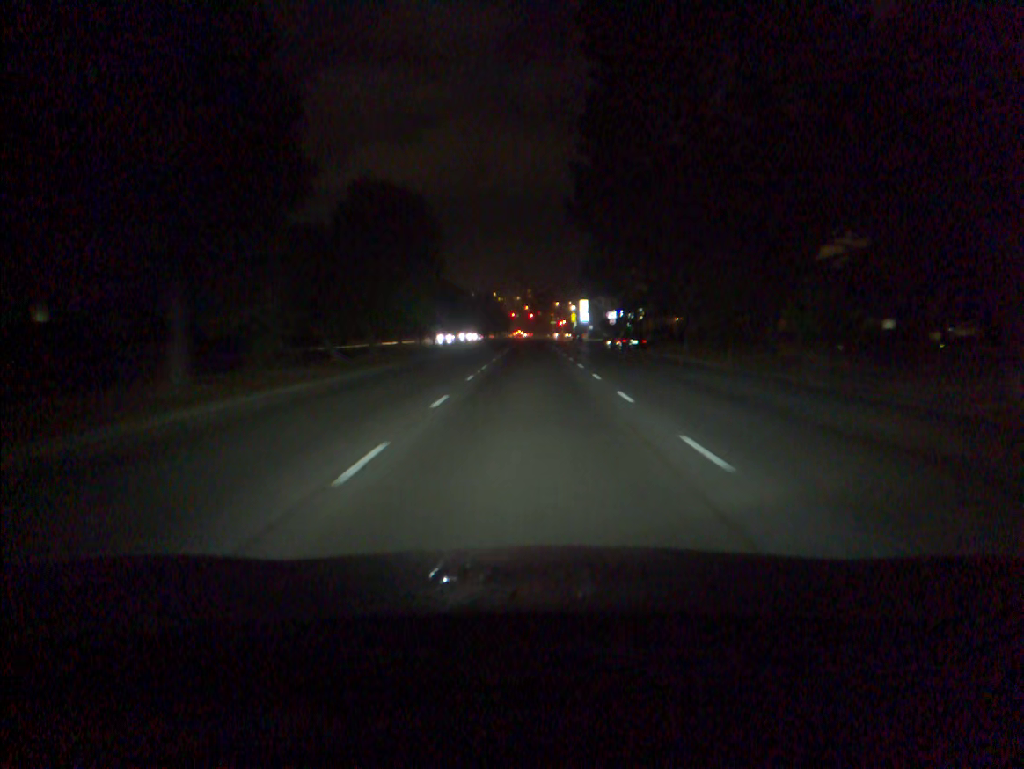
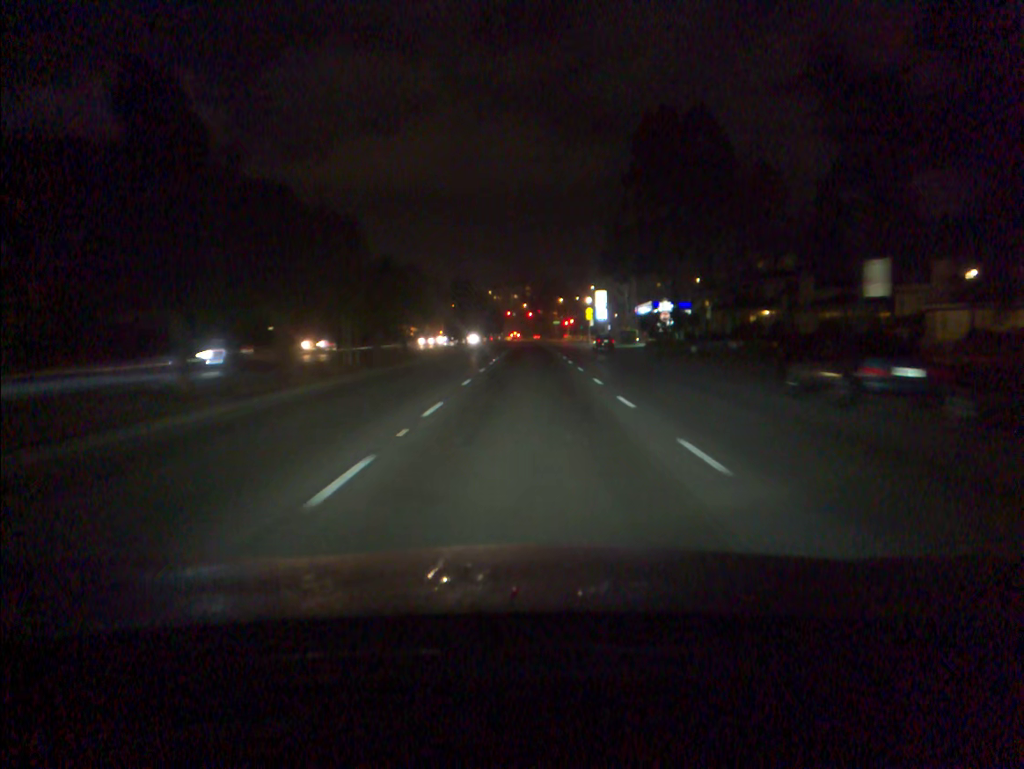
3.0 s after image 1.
(+0.1, +44.0) m; 0°
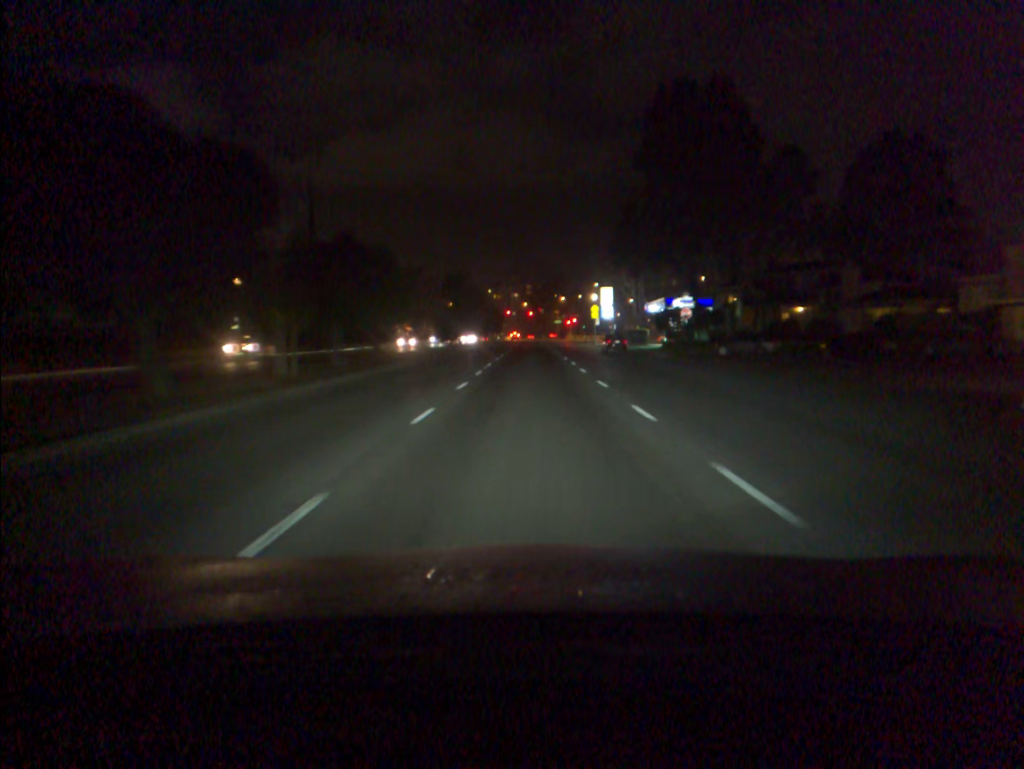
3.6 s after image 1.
(0.0, +8.8) m; 0°
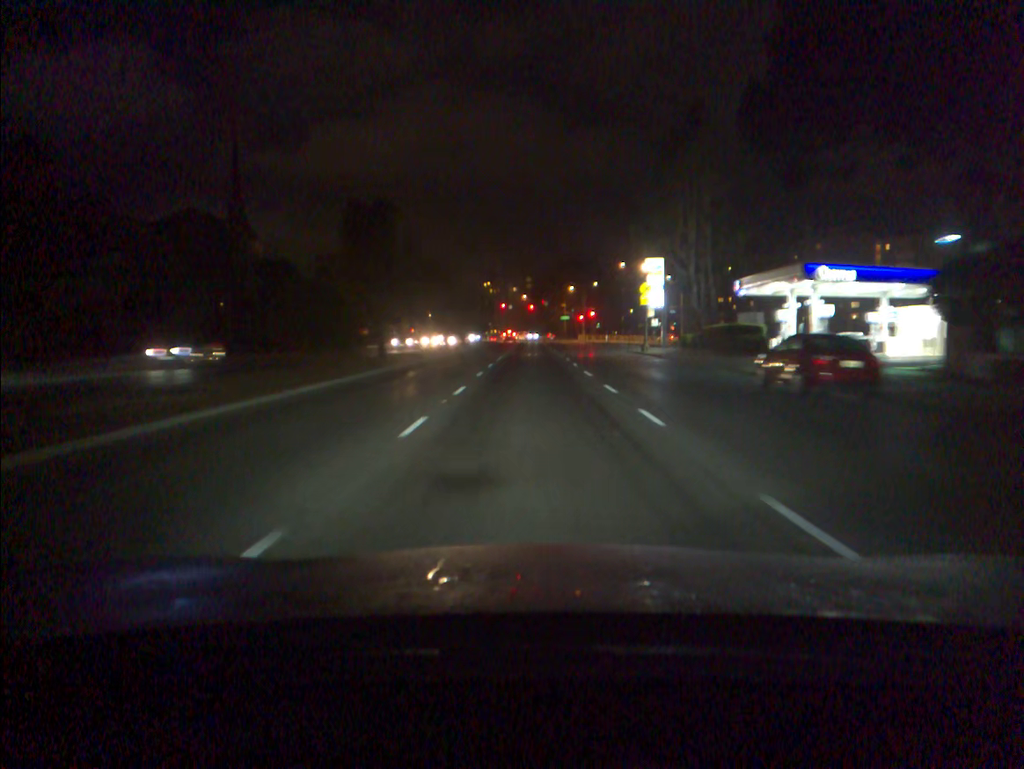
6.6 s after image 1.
(0.0, +44.6) m; 0°
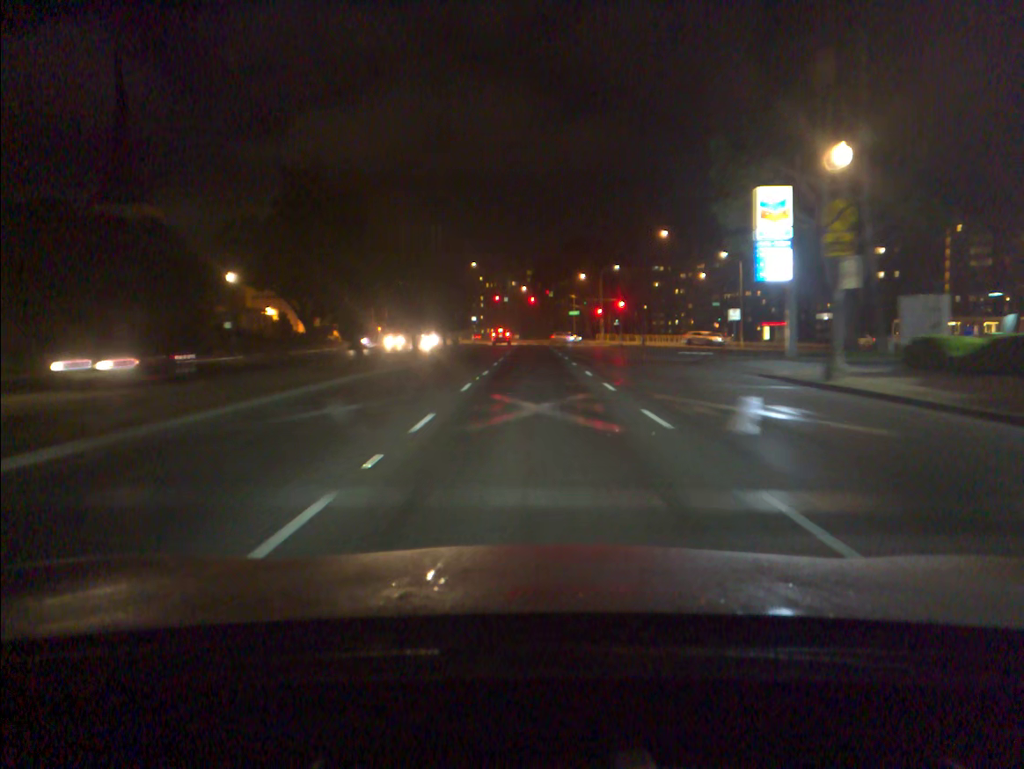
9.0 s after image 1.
(0.0, +36.0) m; 0°
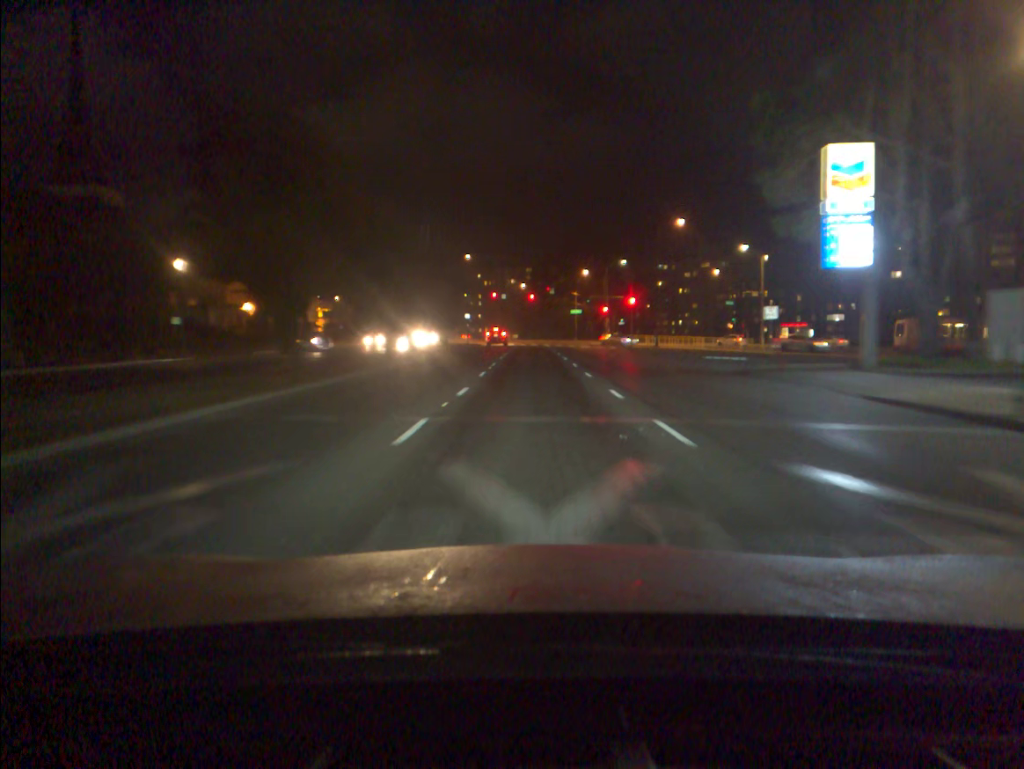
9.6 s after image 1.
(0.0, +8.9) m; 0°
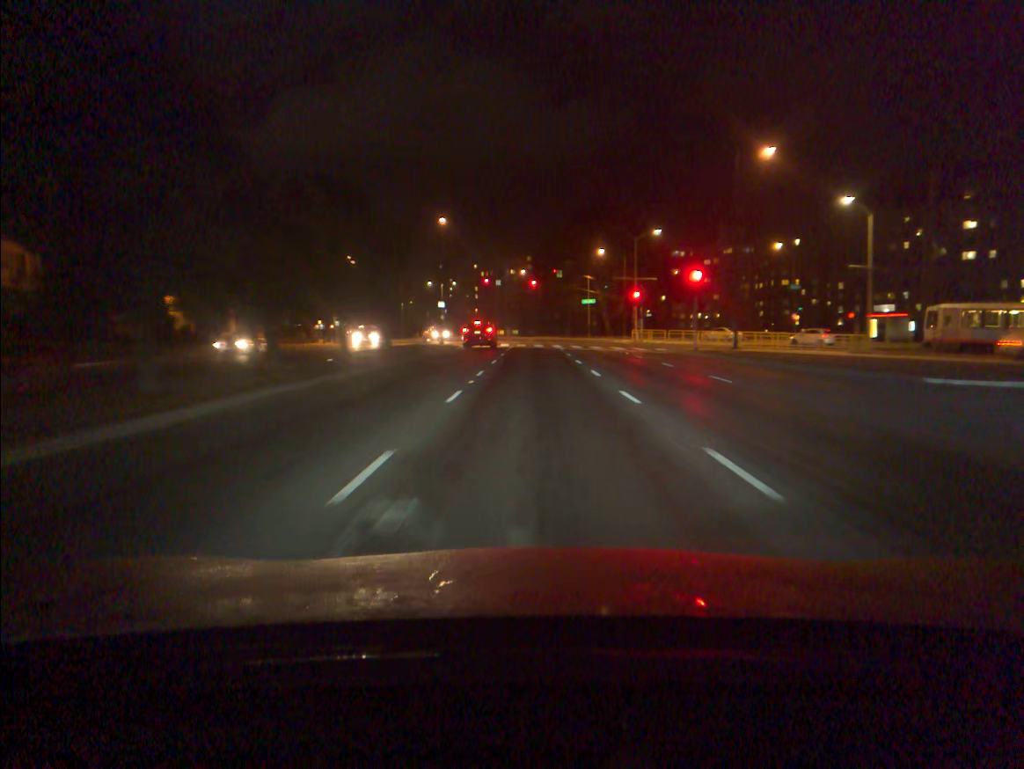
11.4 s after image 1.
(0.0, +26.1) m; 0°
